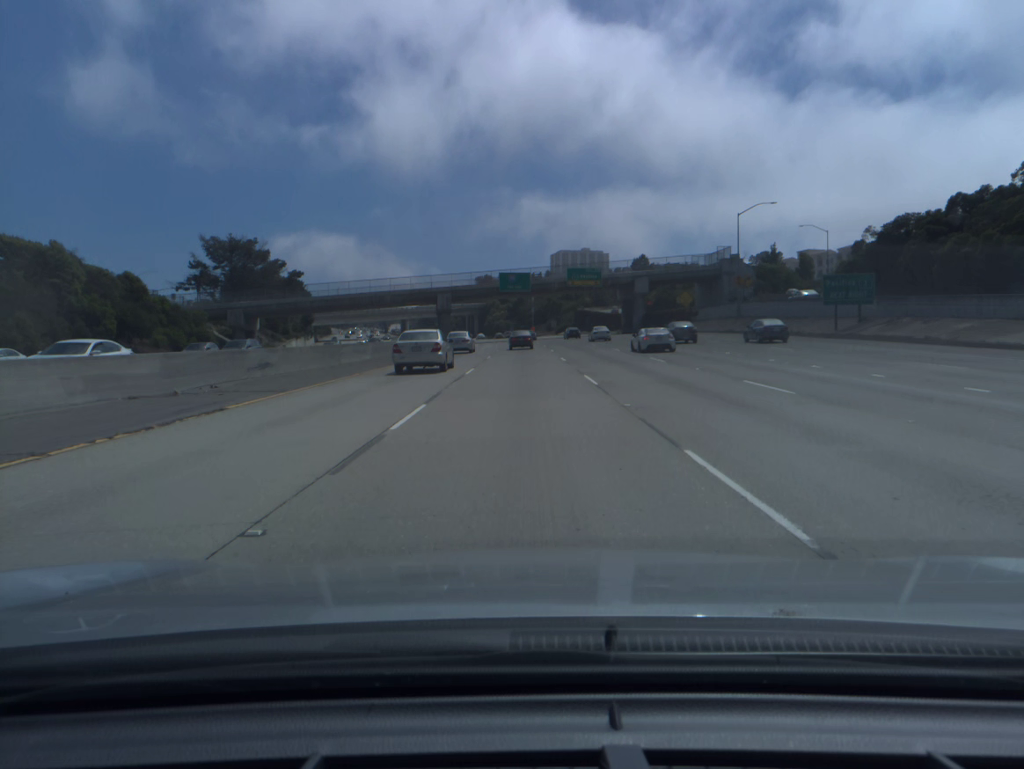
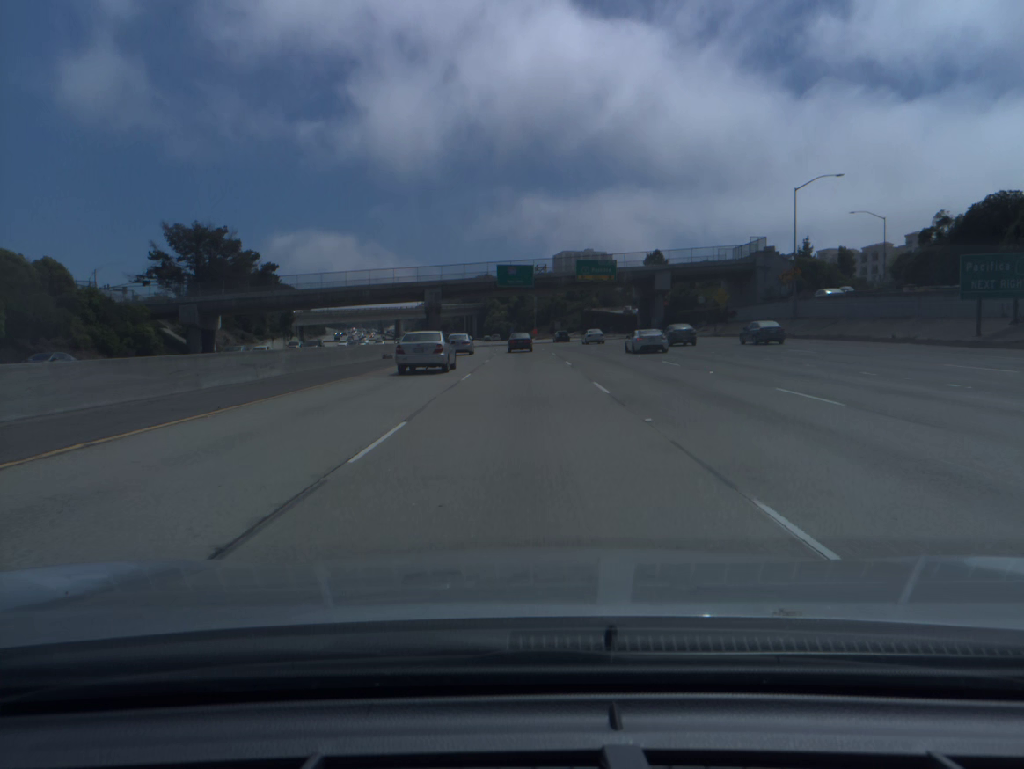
(0.0, +17.3) m; 0°
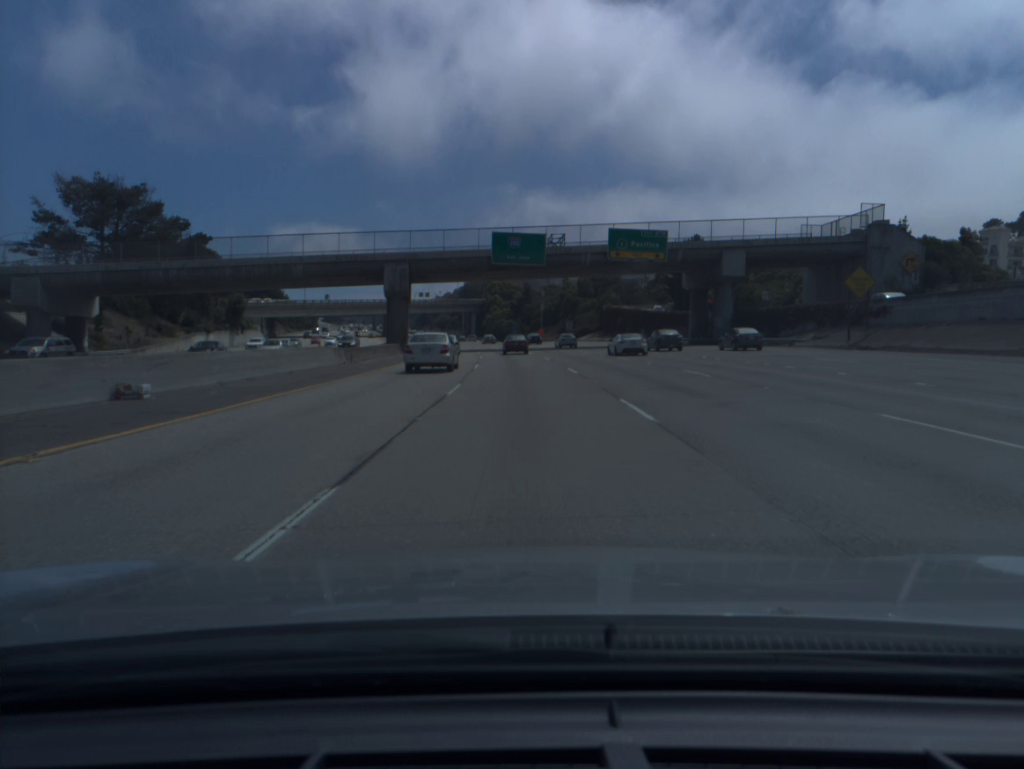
(-0.1, +34.2) m; 0°
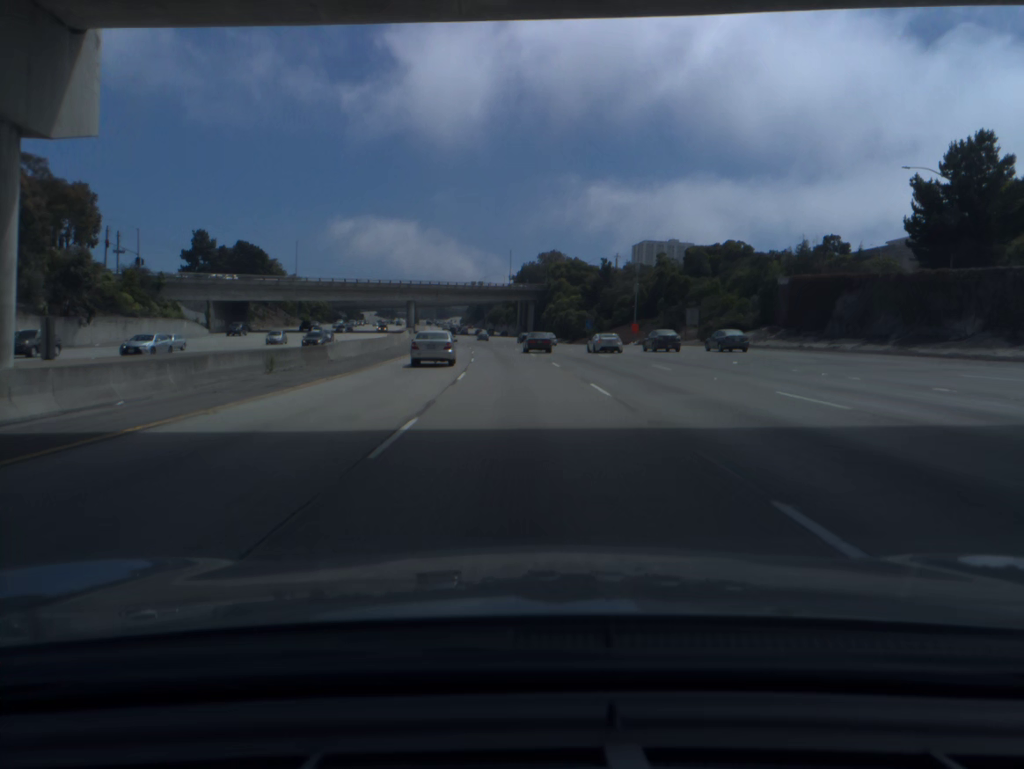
(-2.1, +68.0) m; -4°
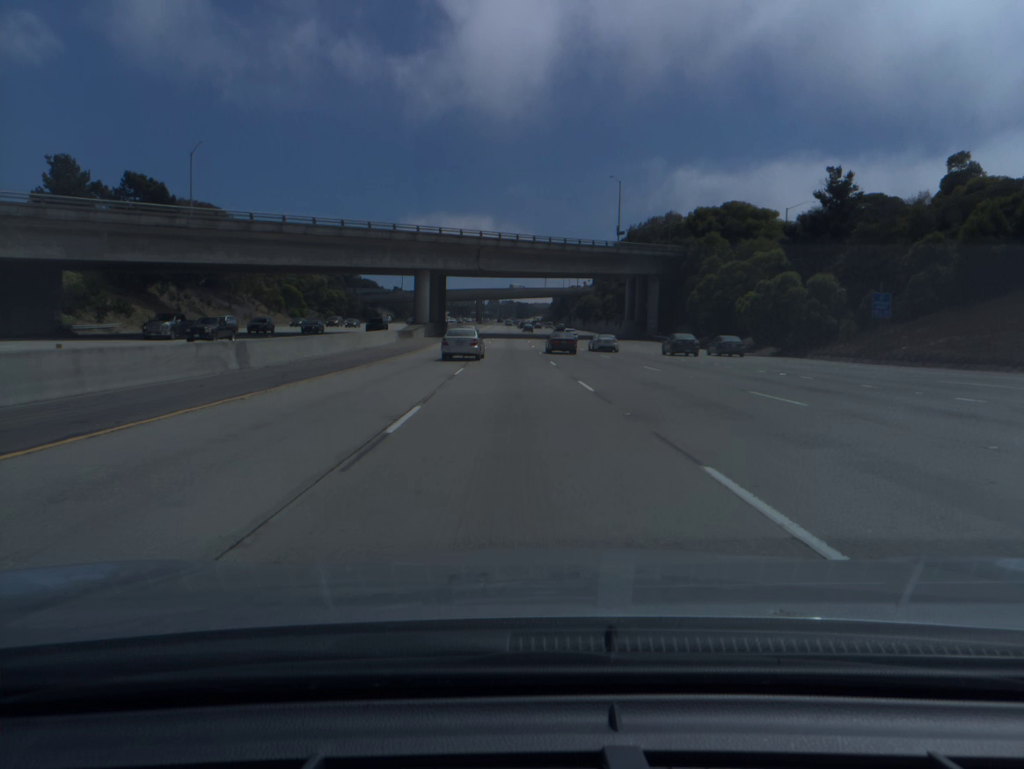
(-4.5, +85.3) m; -6°
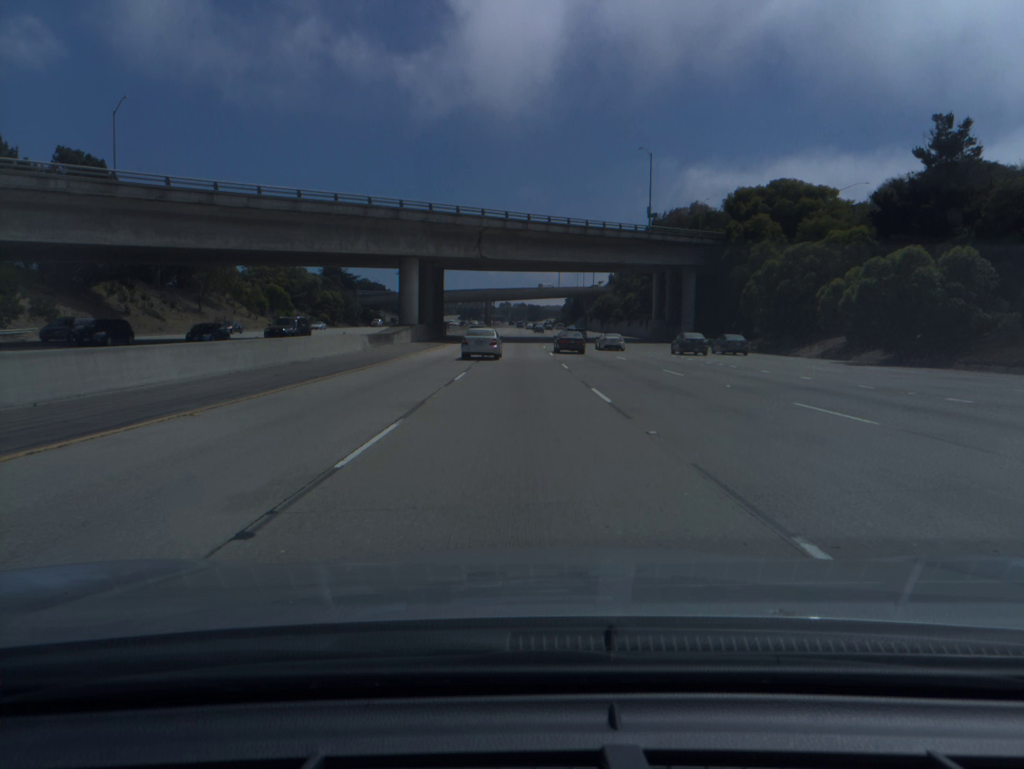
(-0.1, +17.3) m; -1°
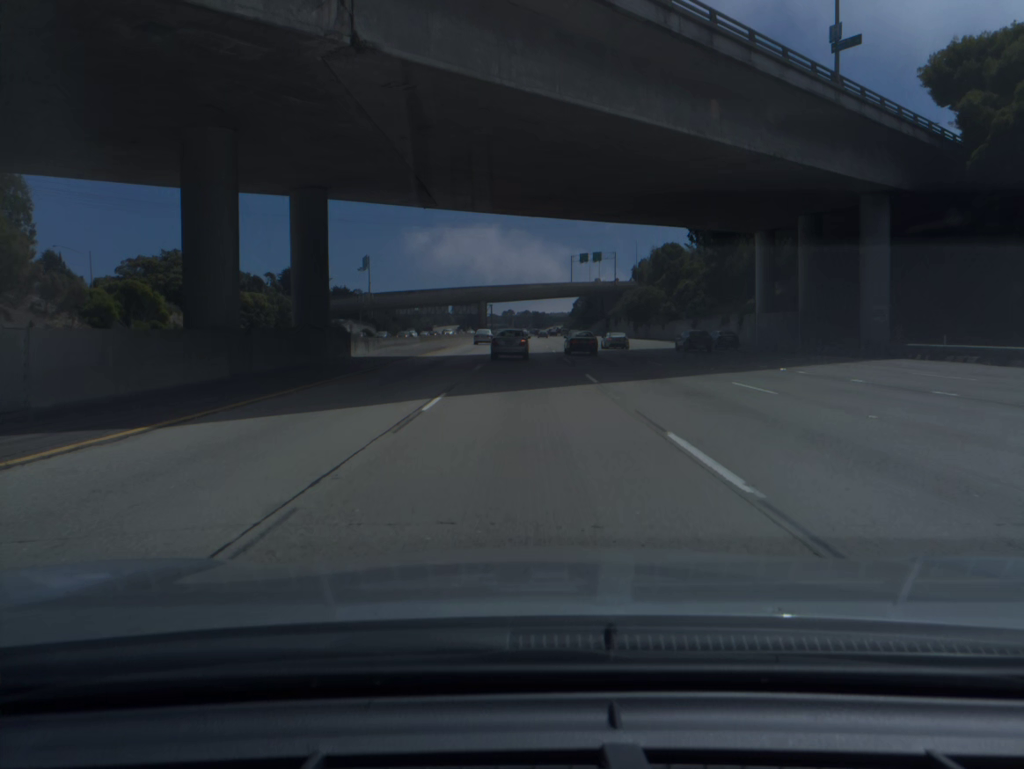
(-0.3, +53.1) m; 0°
